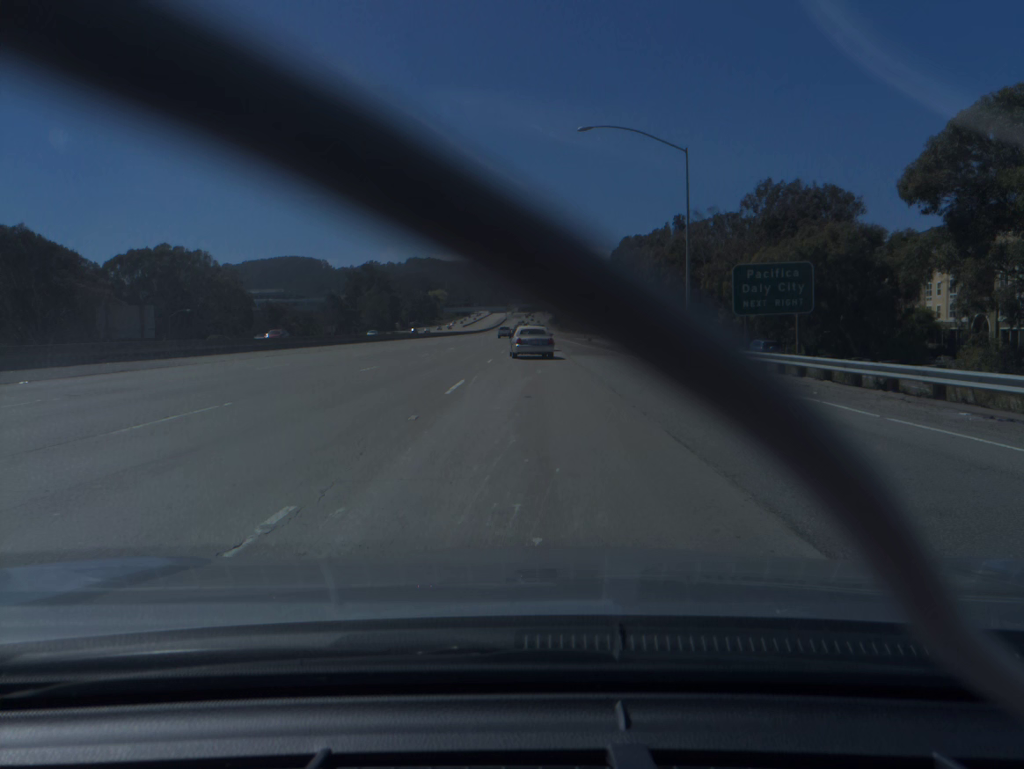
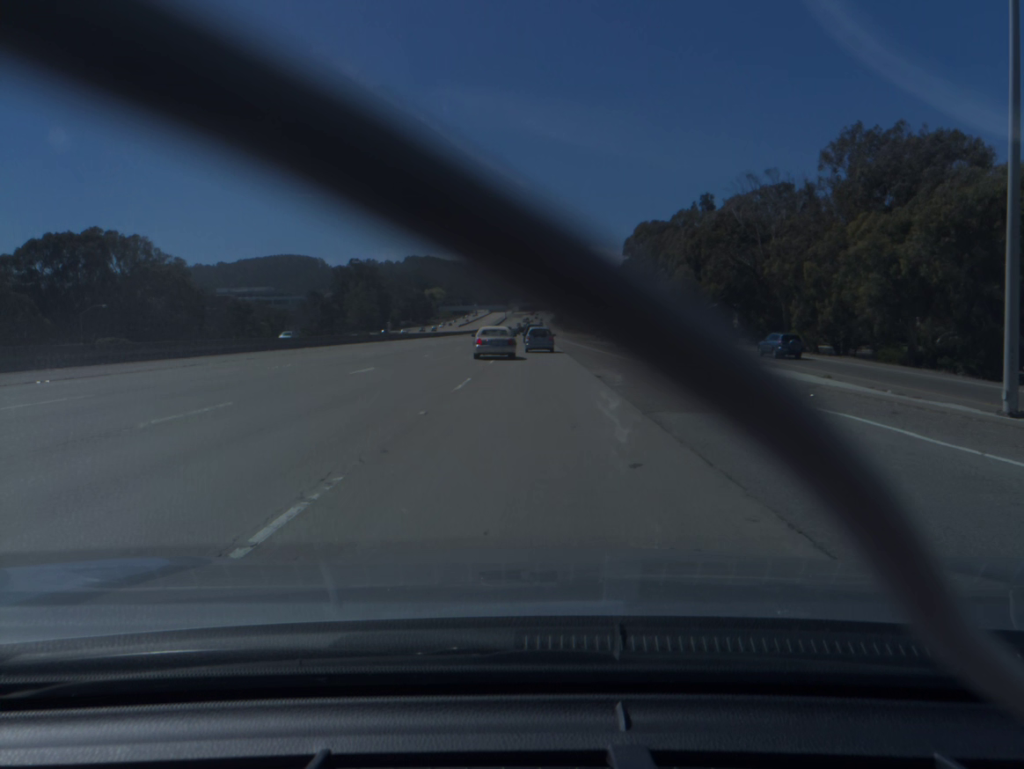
(-0.1, +28.3) m; 0°
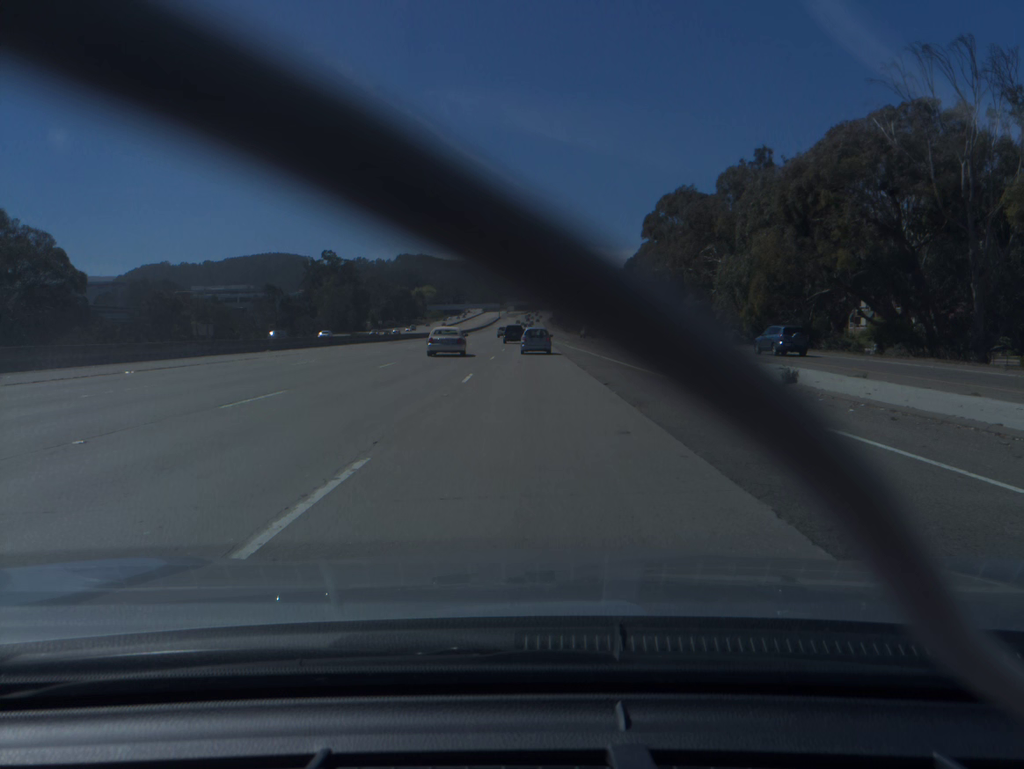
(+0.1, +40.4) m; 0°
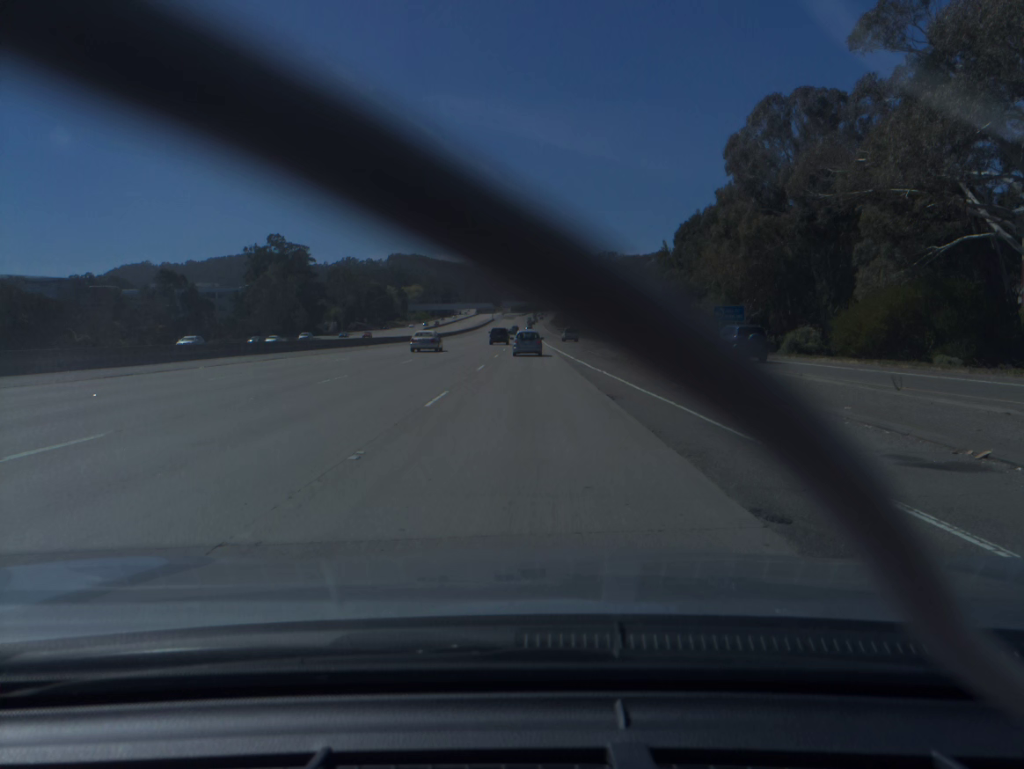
(-0.1, +65.5) m; 0°
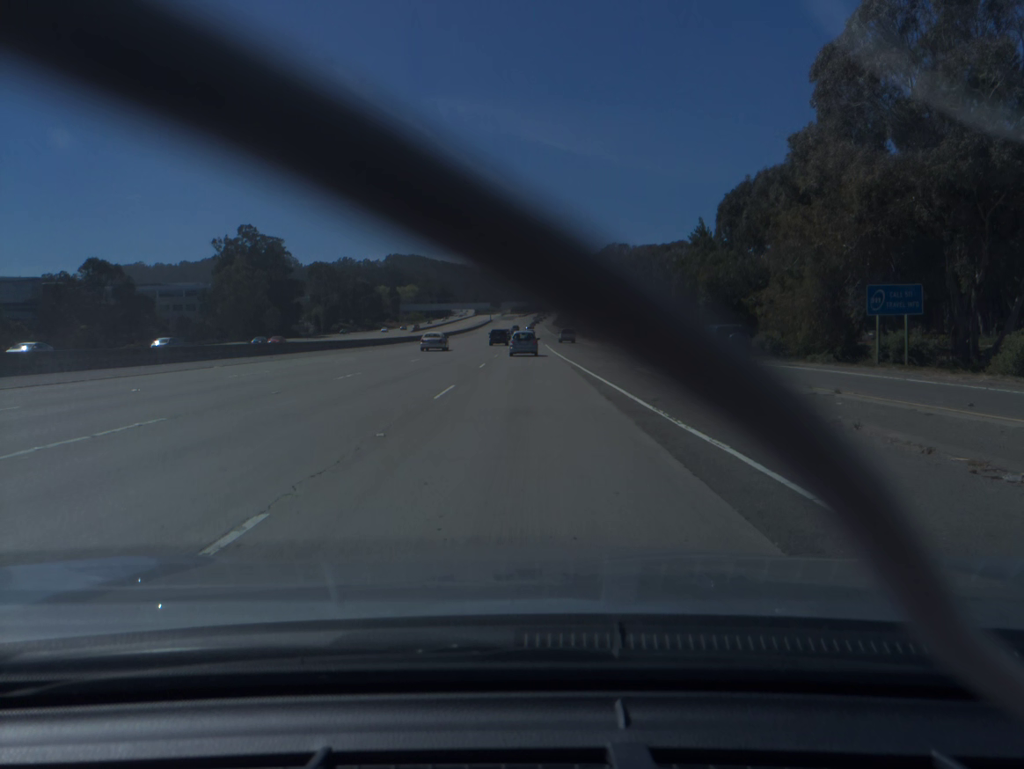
(0.0, +27.0) m; 0°
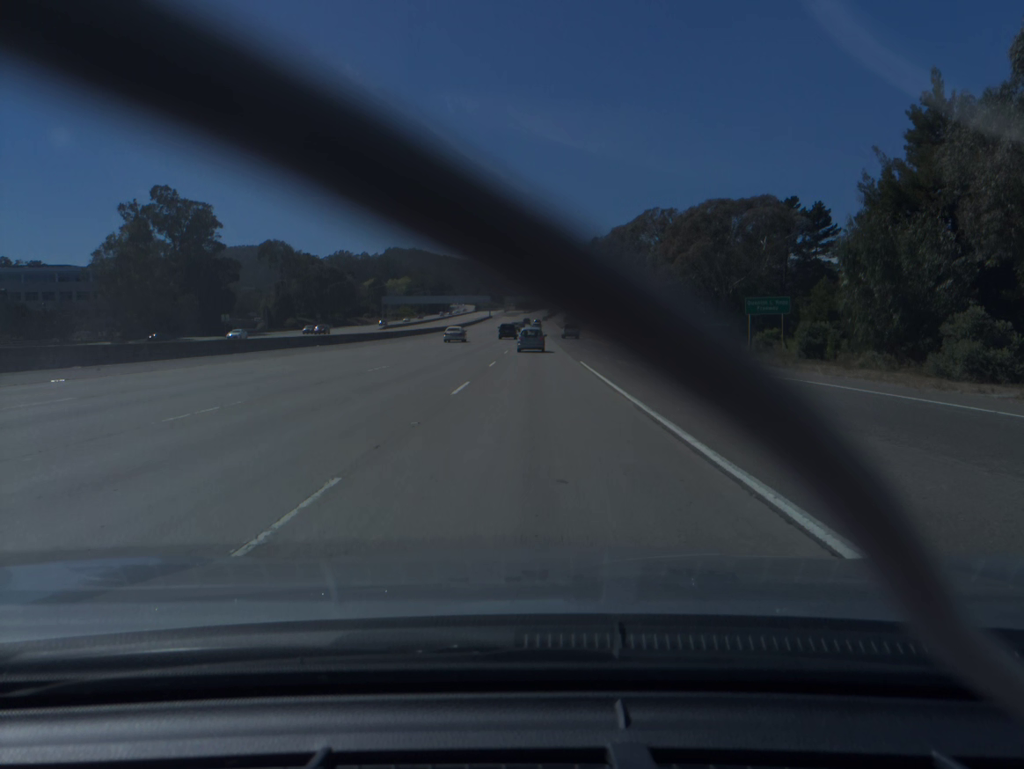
(-0.3, +55.9) m; 0°
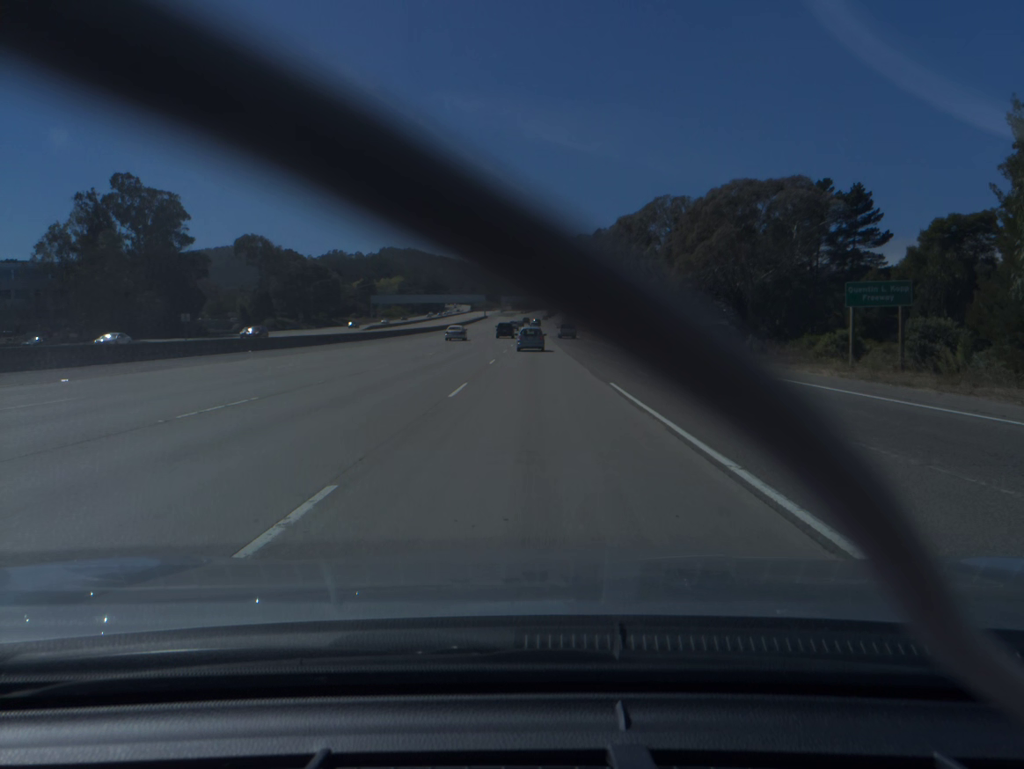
(0.0, +14.2) m; 0°
